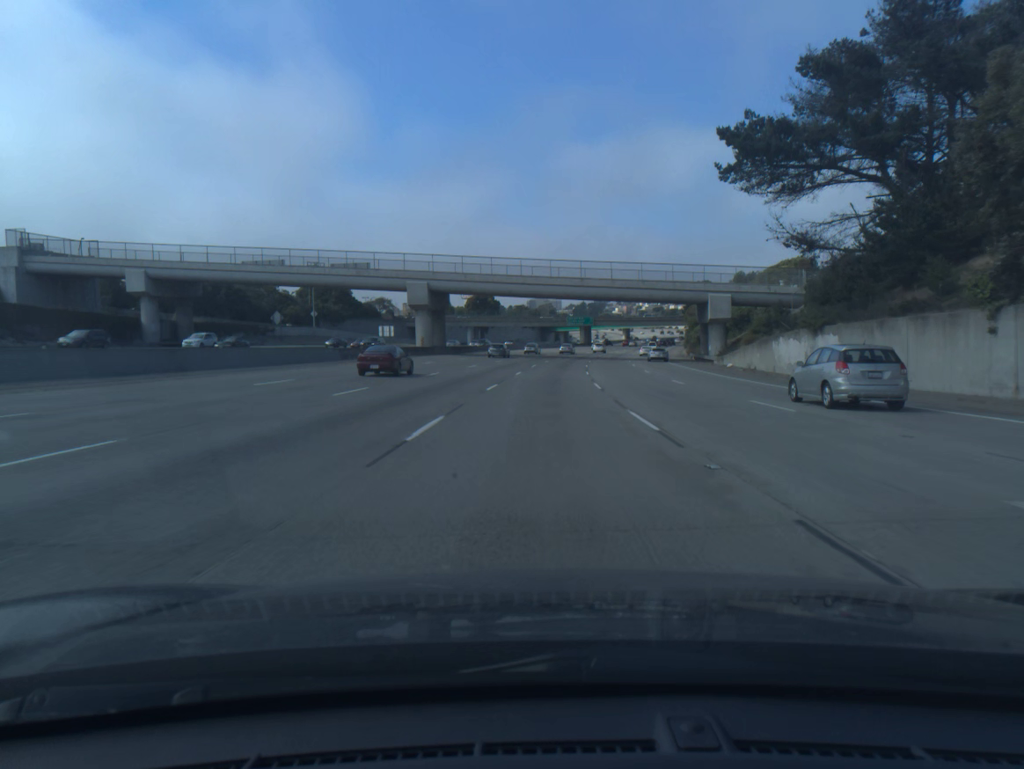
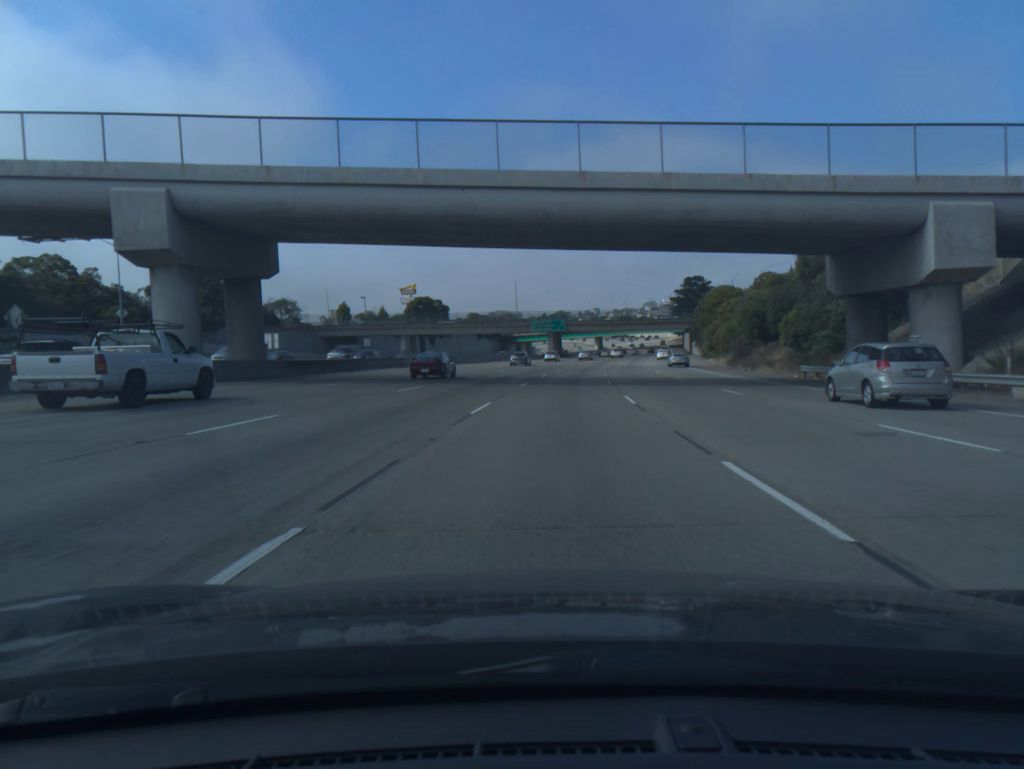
(+0.9, +51.4) m; +3°
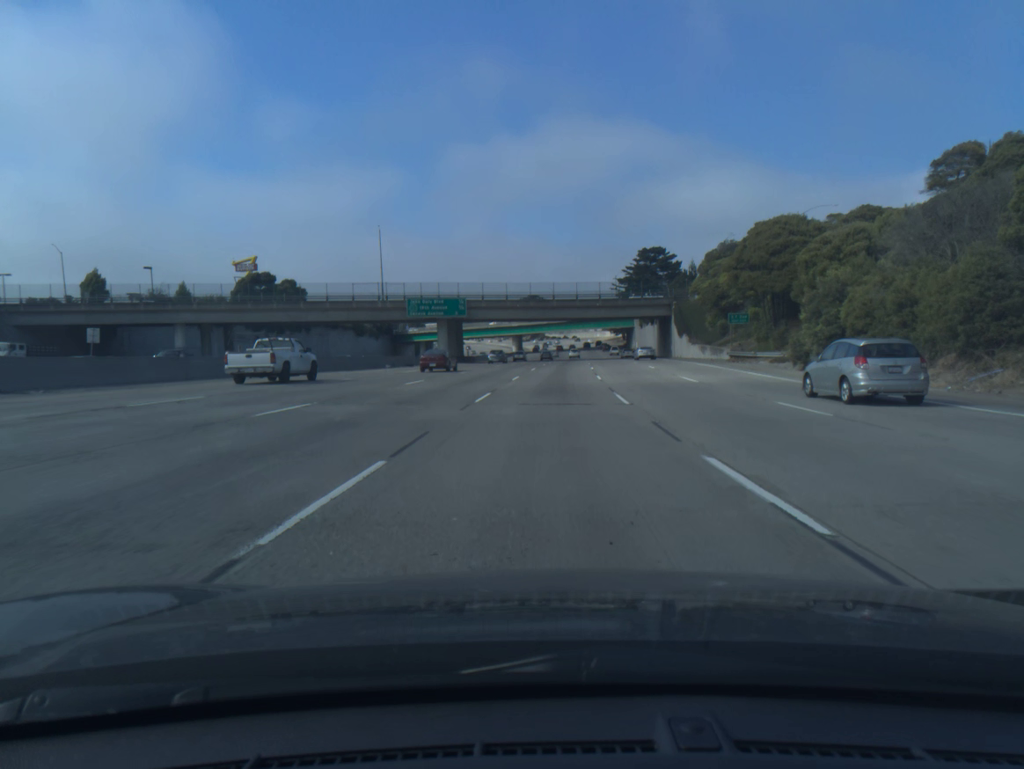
(+3.7, +68.1) m; +6°
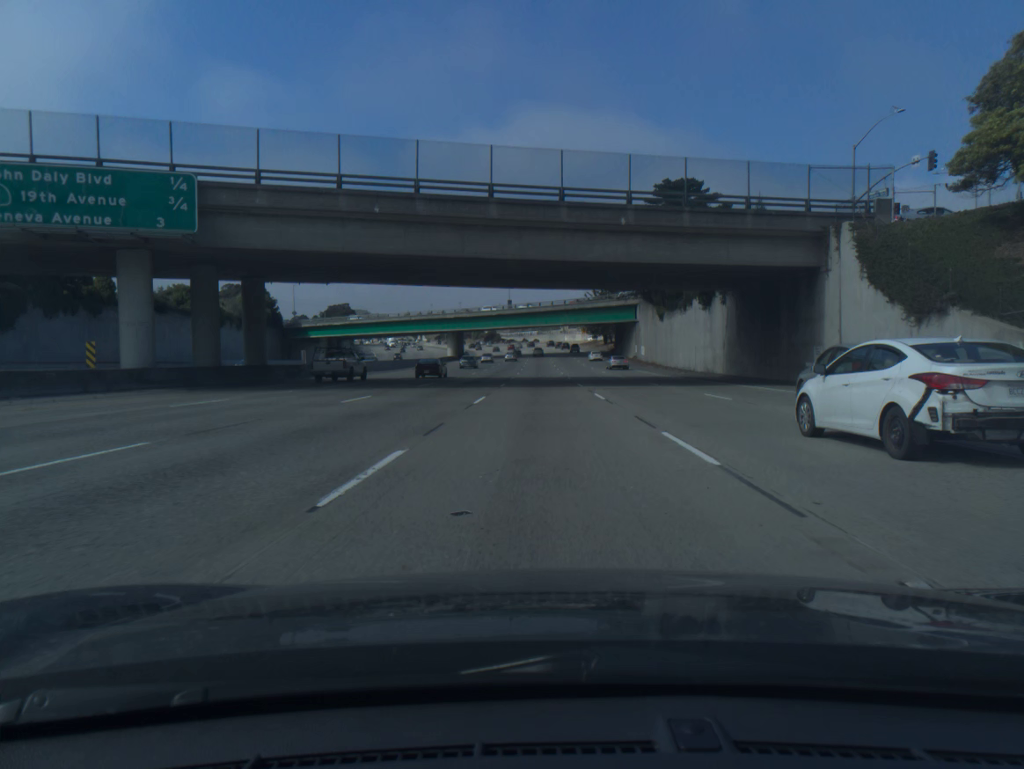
(+2.2, +68.1) m; +3°
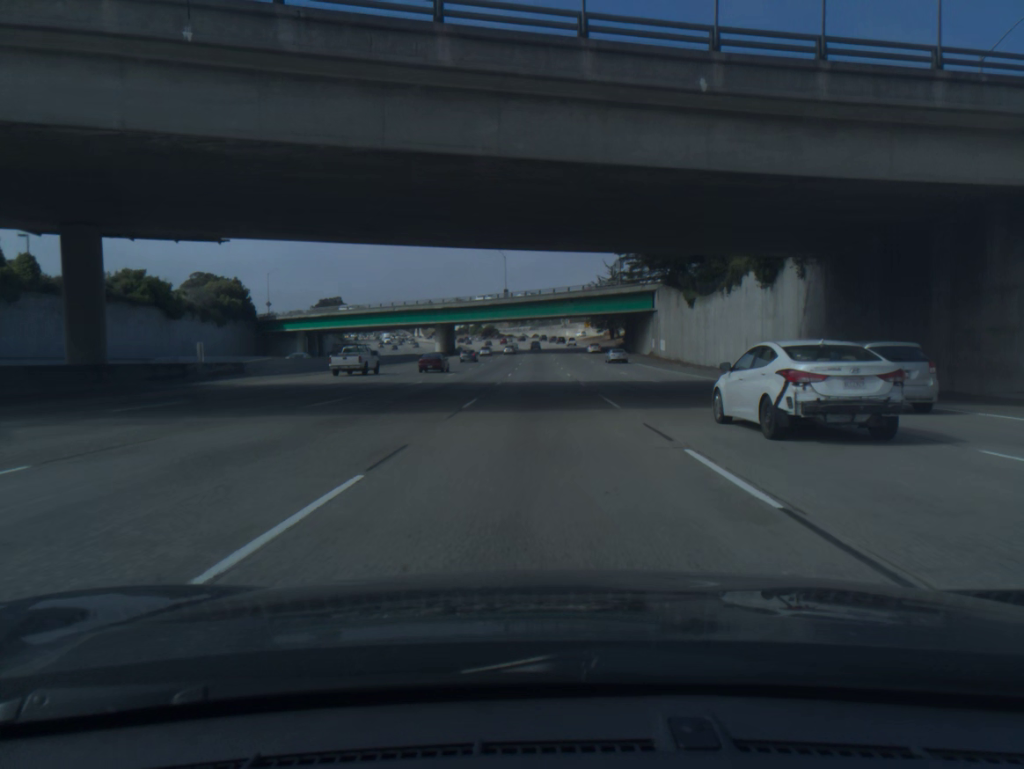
(0.0, +17.0) m; 0°
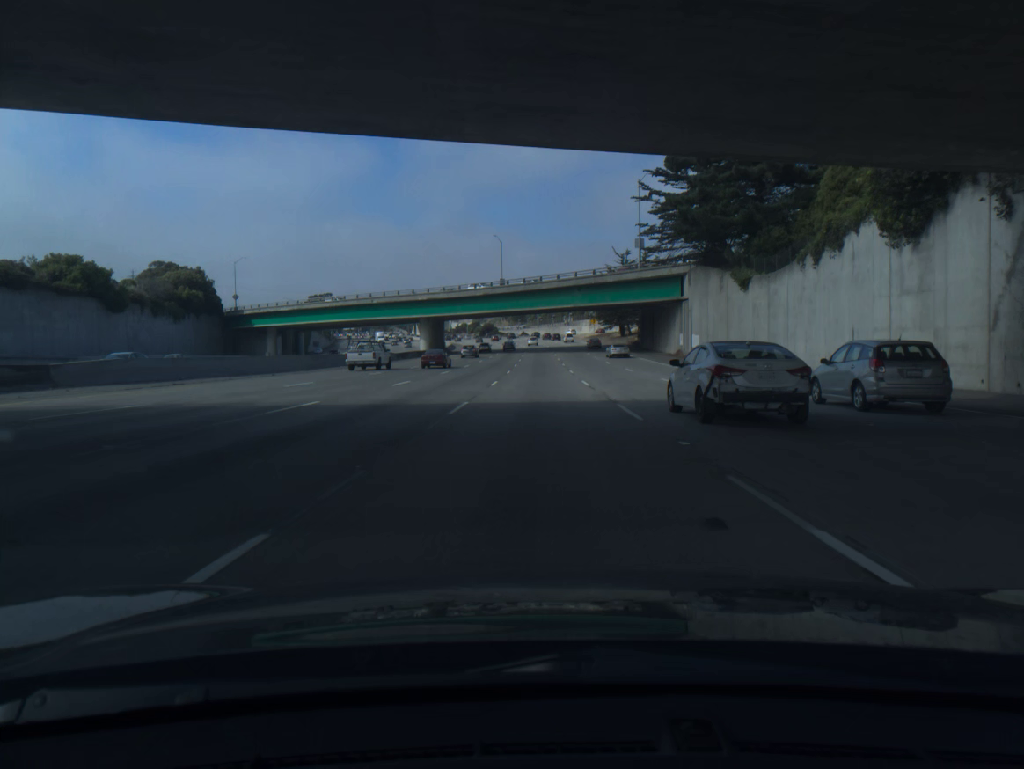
(0.0, +17.0) m; 0°
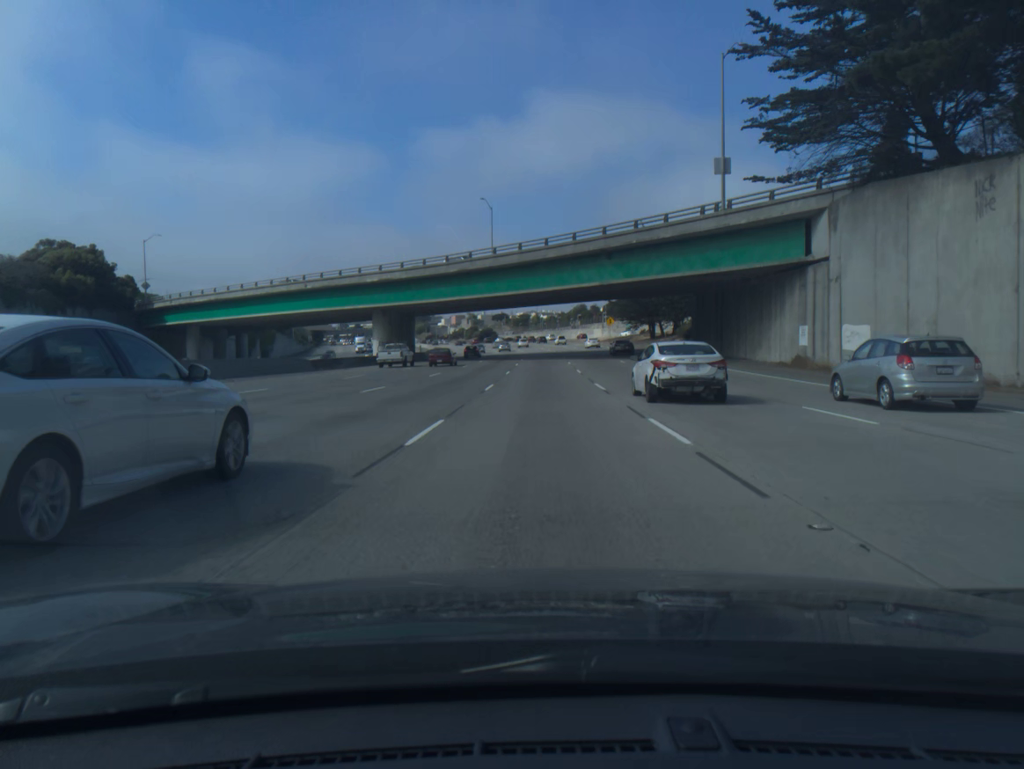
(-0.1, +34.0) m; 0°
